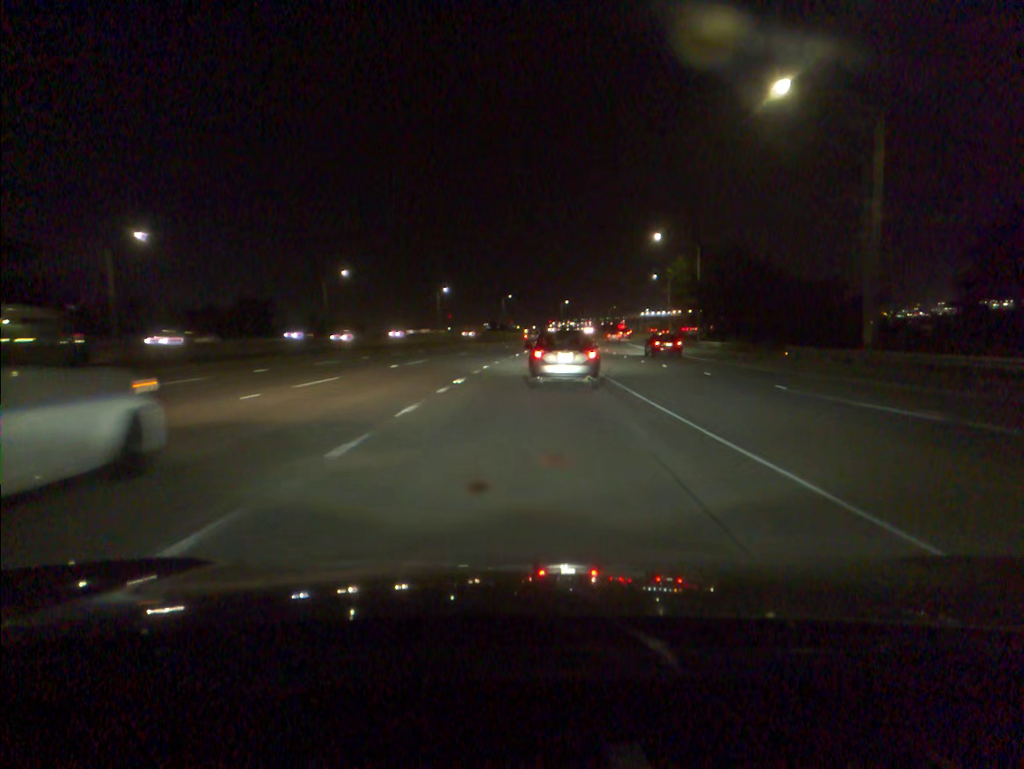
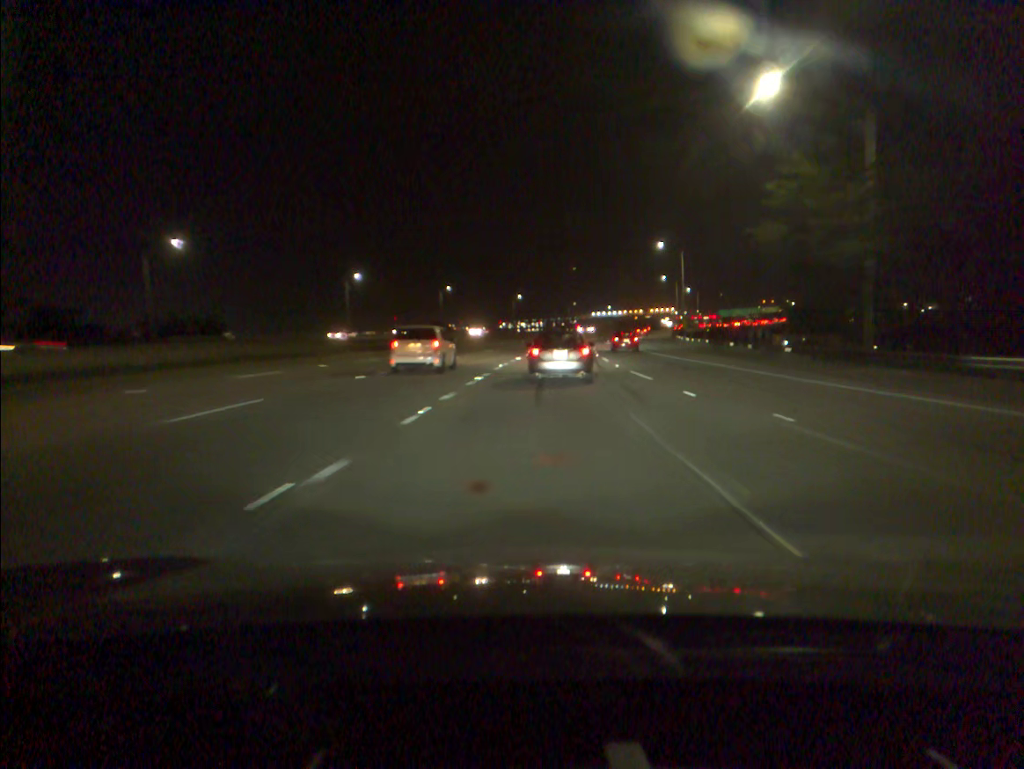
(+1.7, +51.6) m; +3°
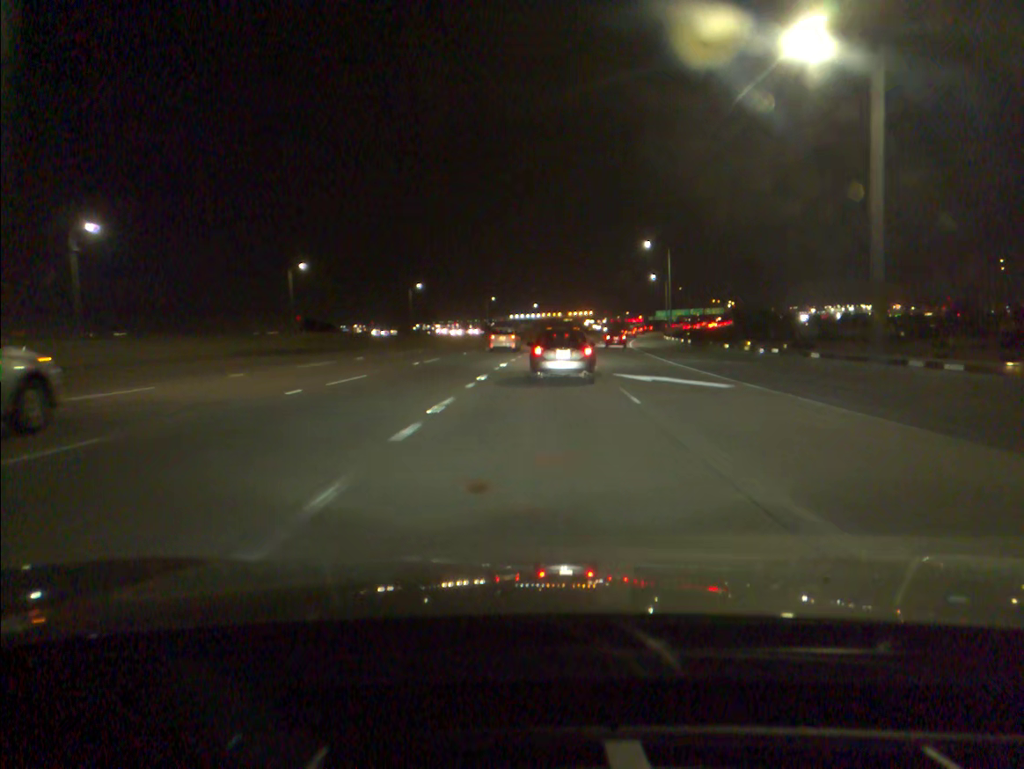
(+3.7, +65.5) m; +6°
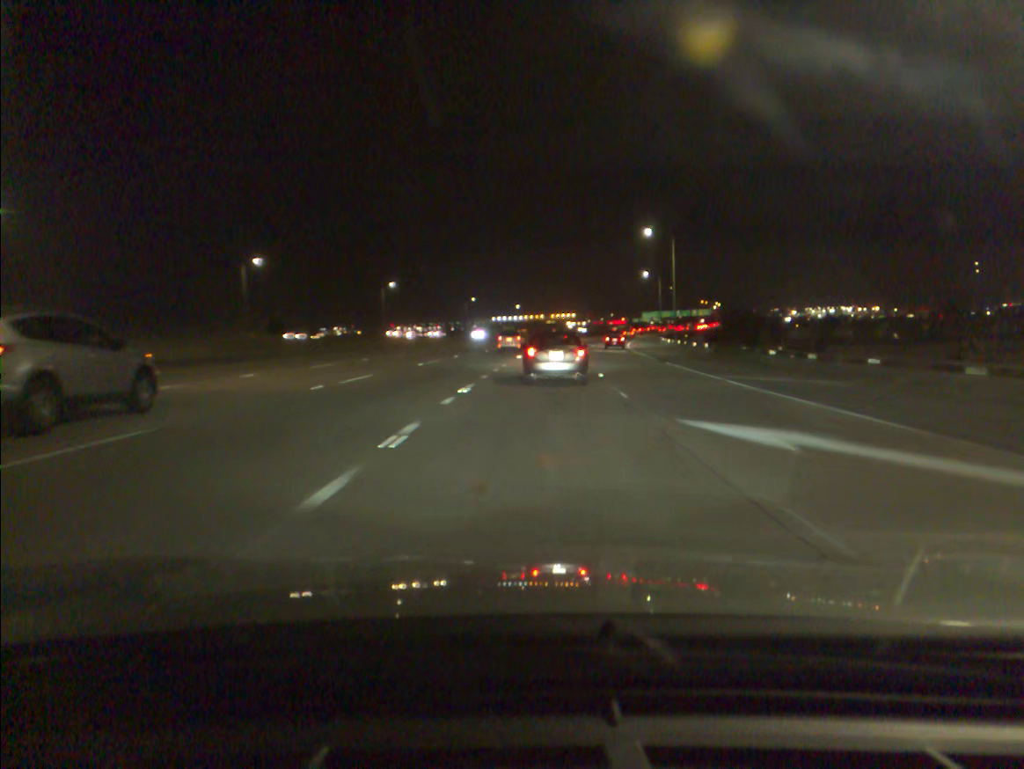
(+0.1, +13.1) m; +1°
